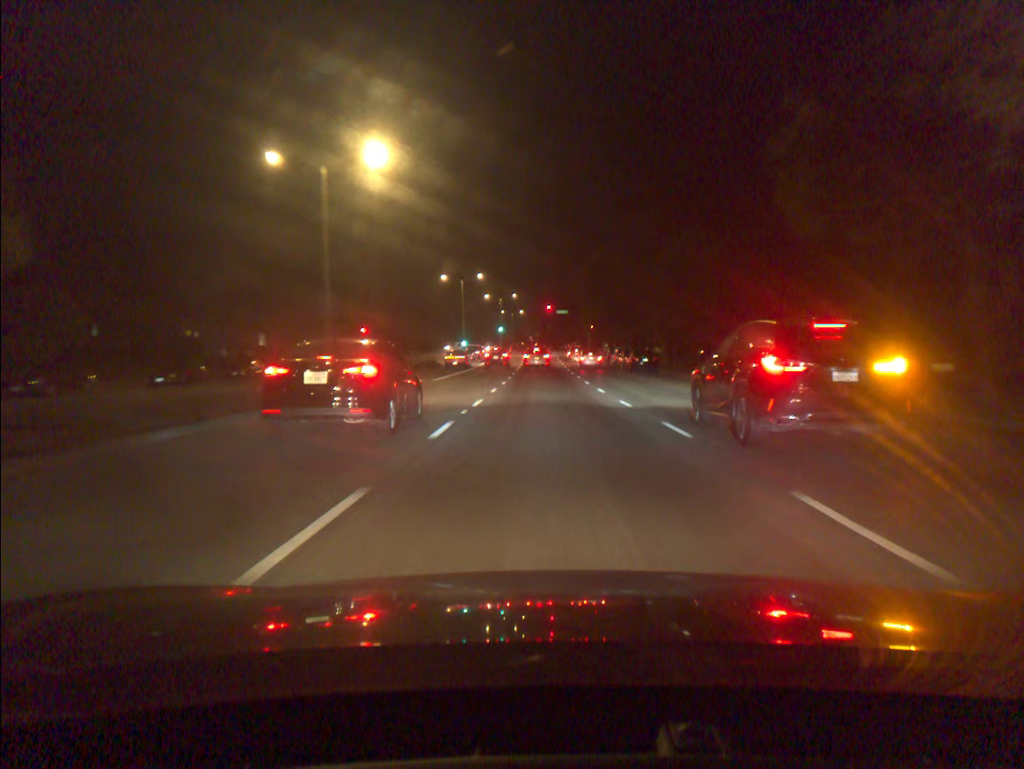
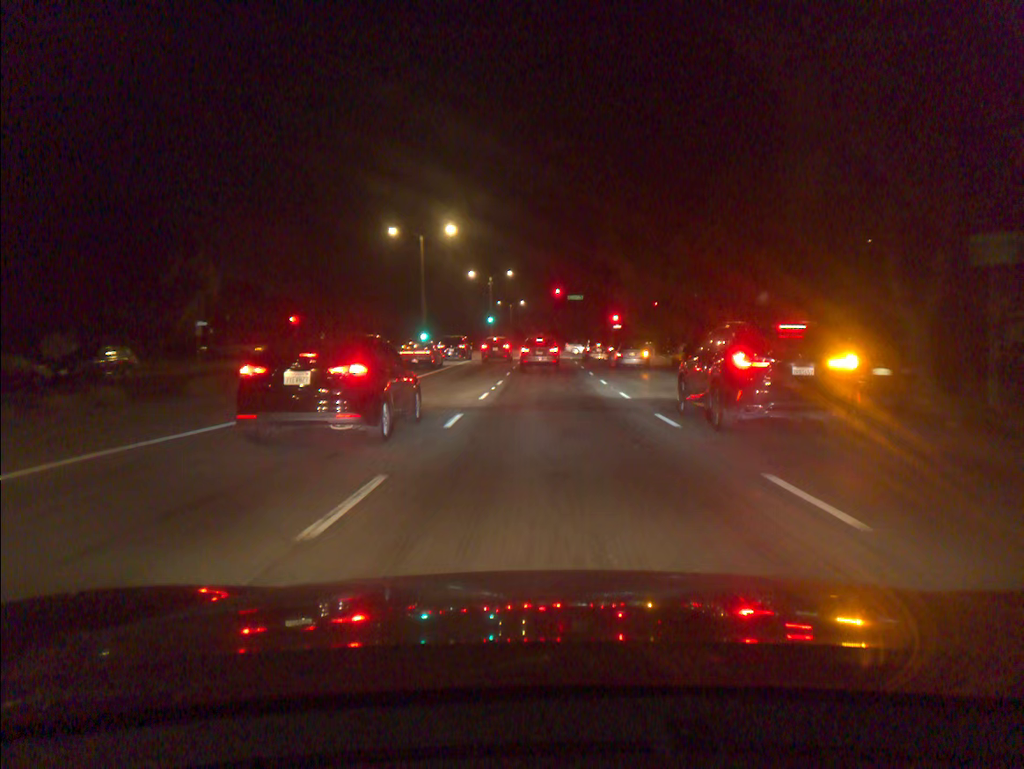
(-0.1, +35.4) m; 0°
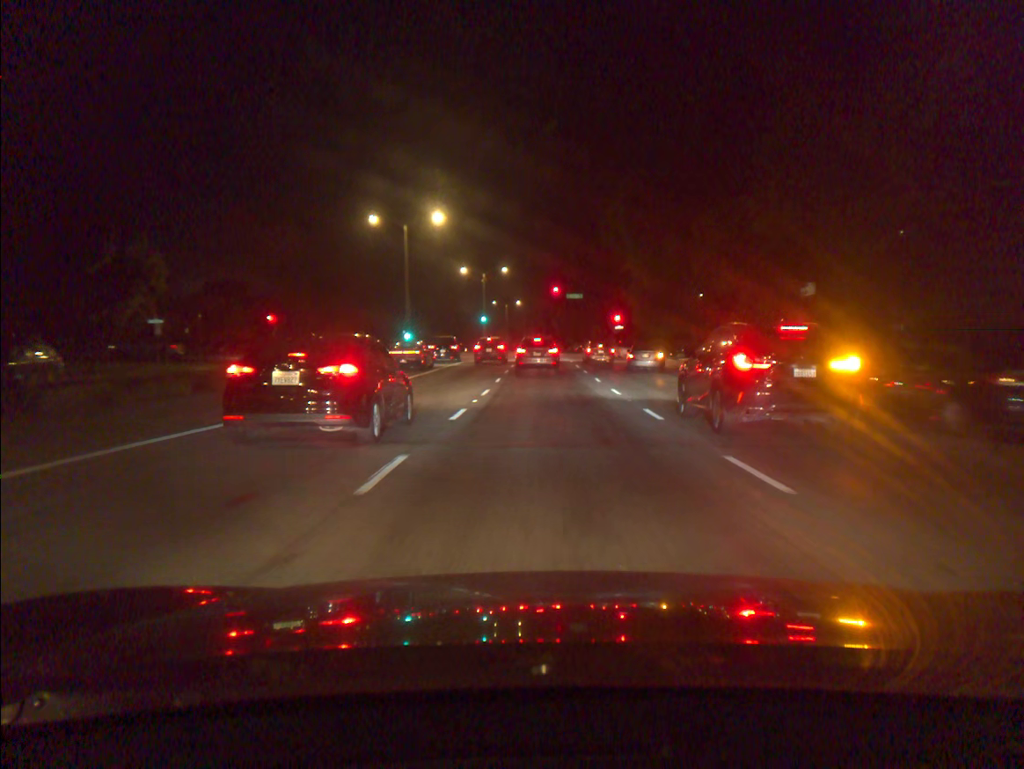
(0.0, +5.7) m; 0°
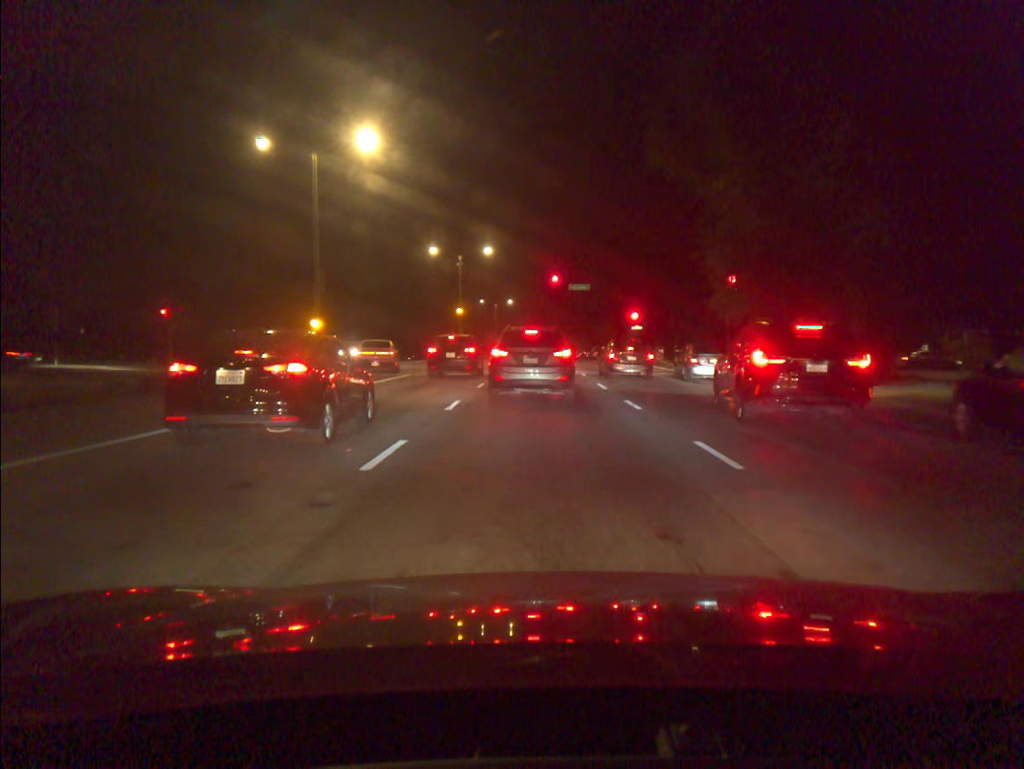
(+0.1, +20.8) m; 0°
